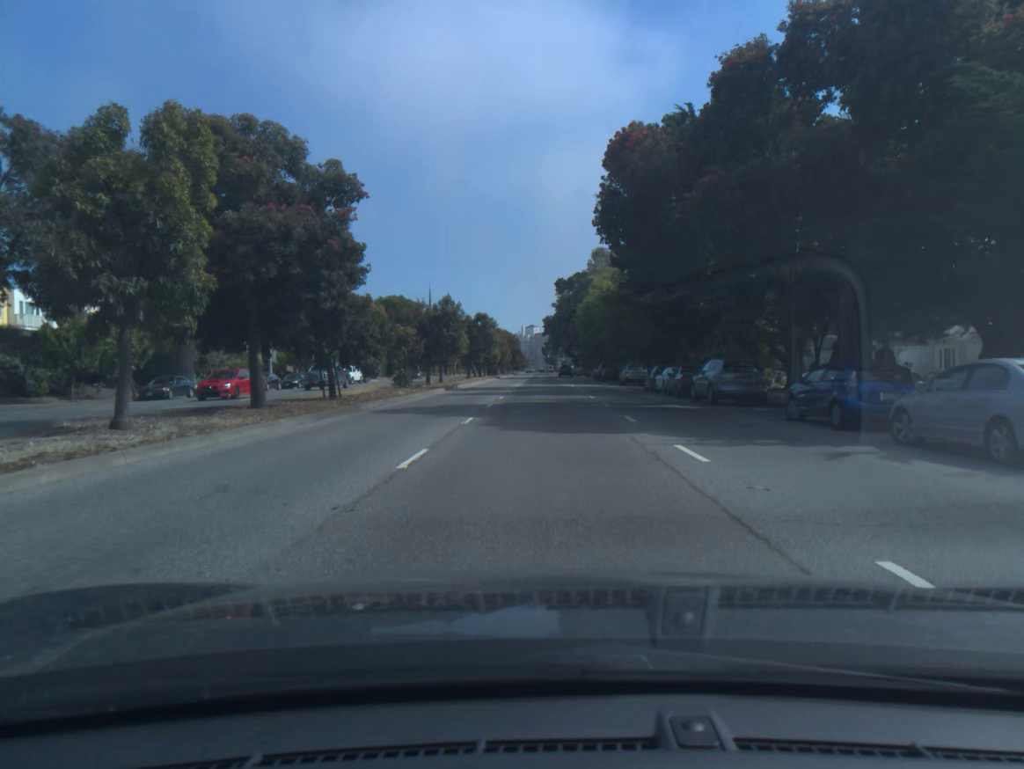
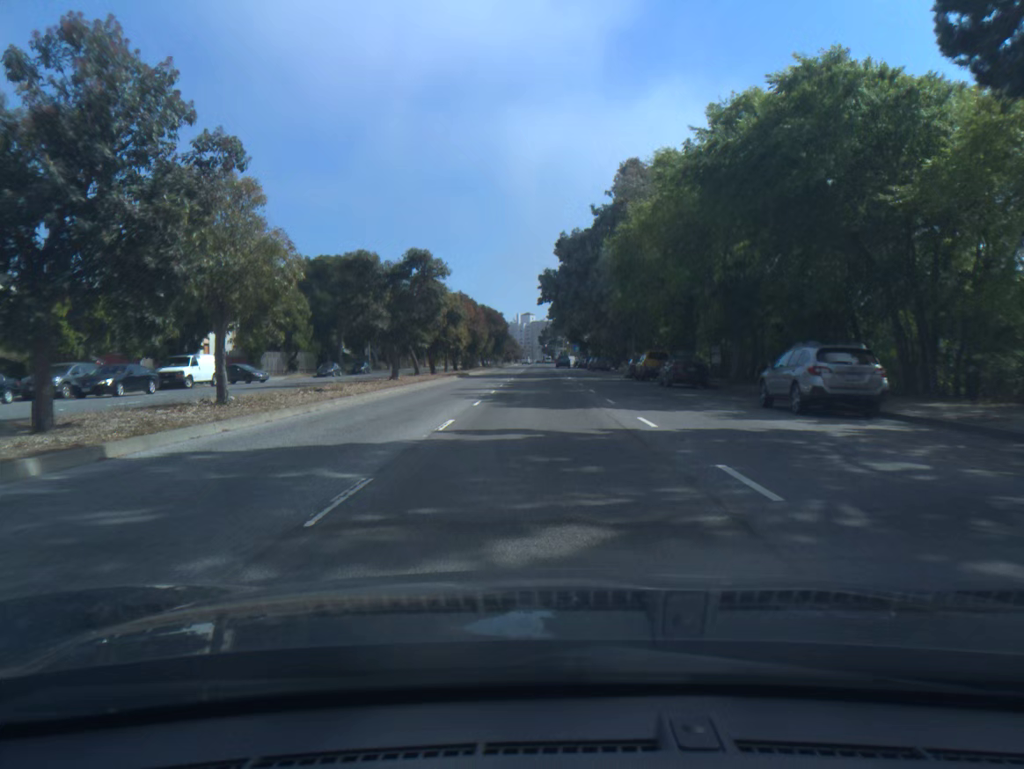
(0.0, +39.0) m; 0°
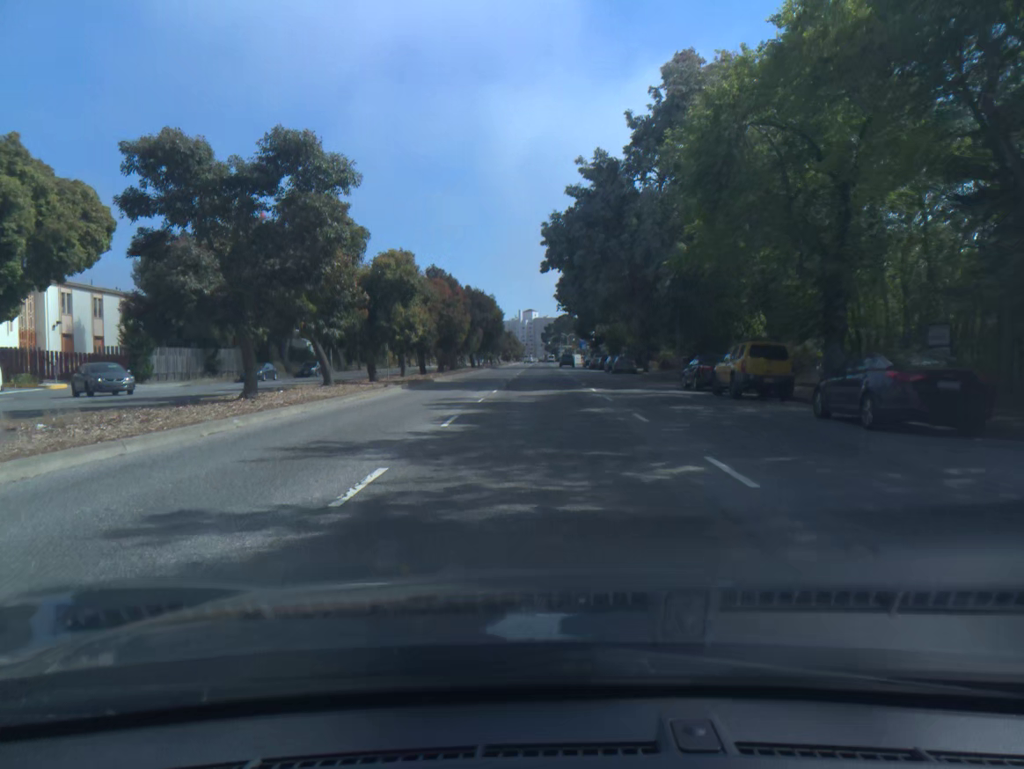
(-0.1, +20.9) m; -1°
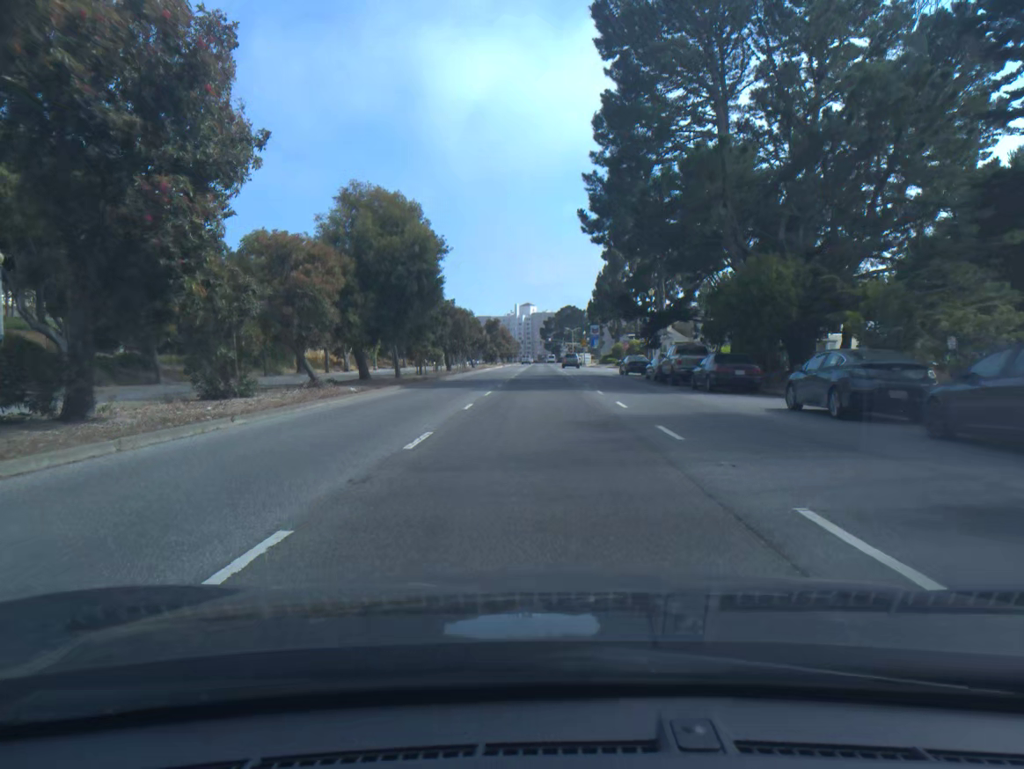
(-0.2, +53.8) m; 0°
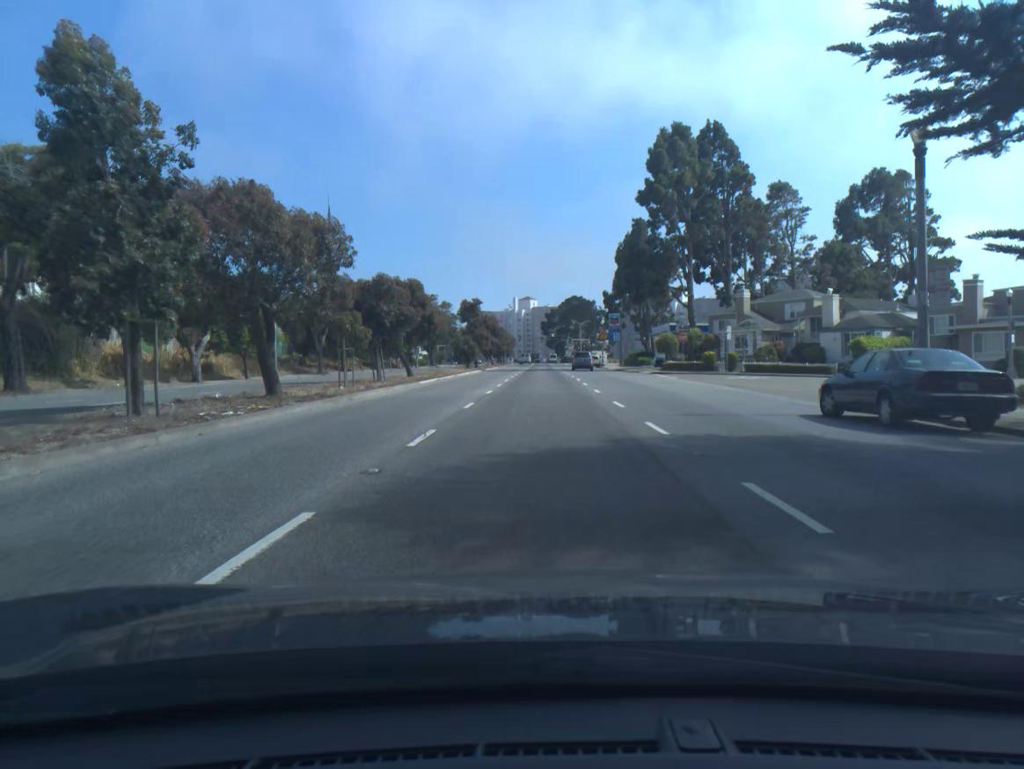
(+0.1, +42.5) m; 0°
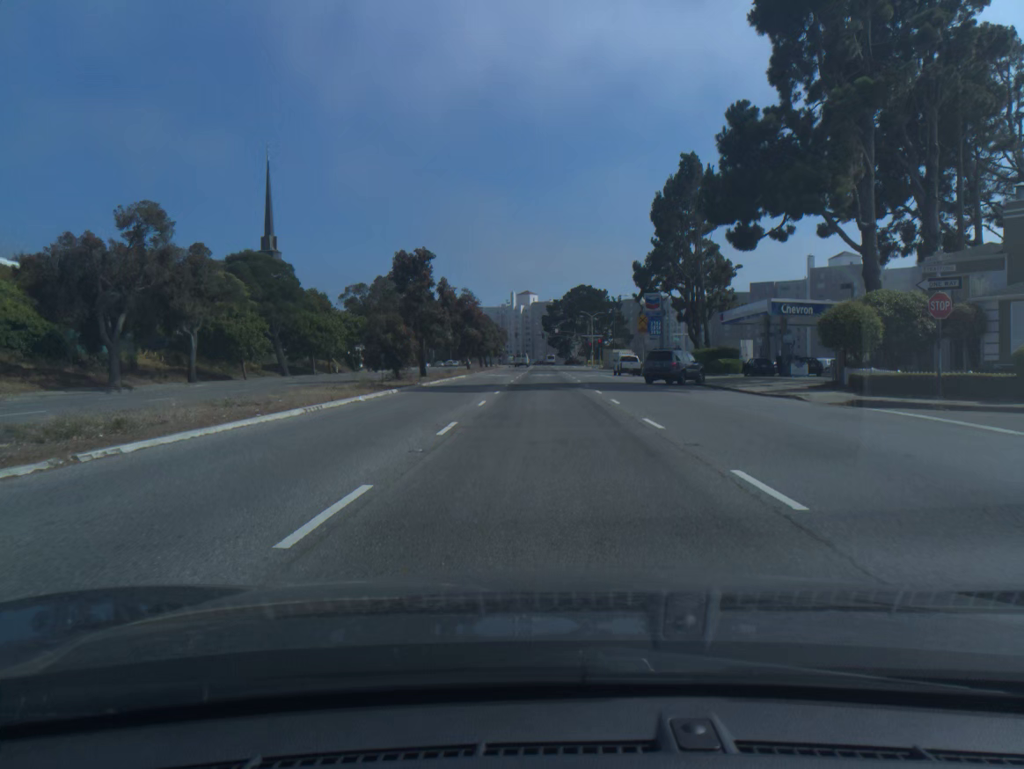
(-0.1, +41.7) m; 0°
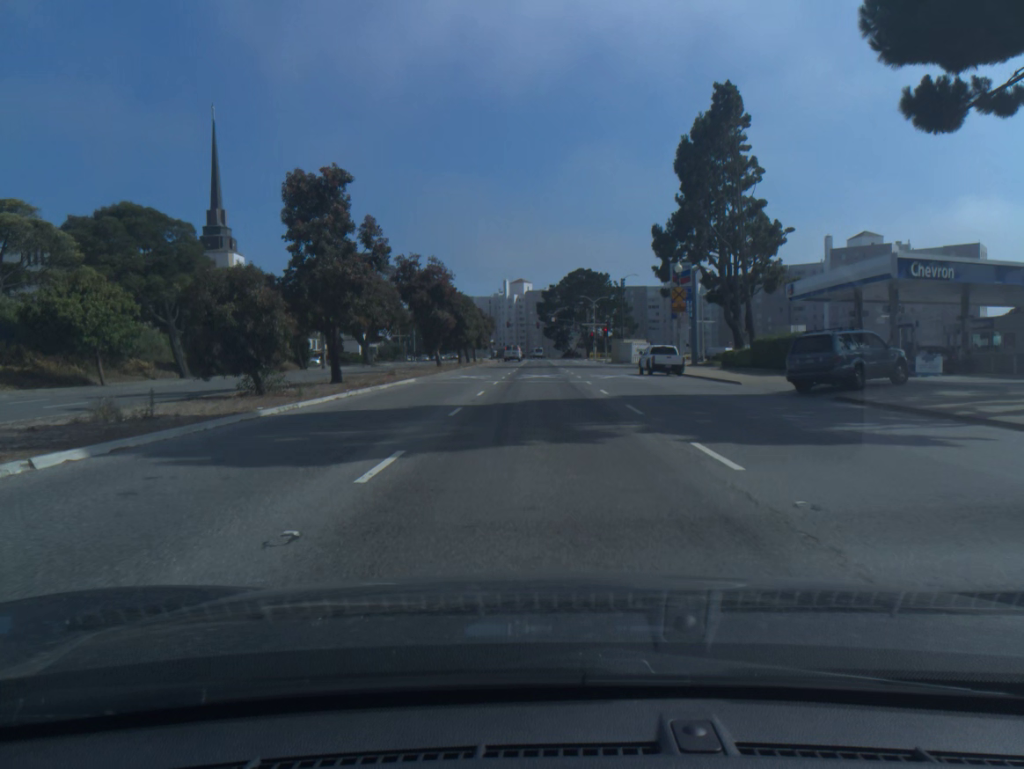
(+0.1, +19.7) m; 0°
